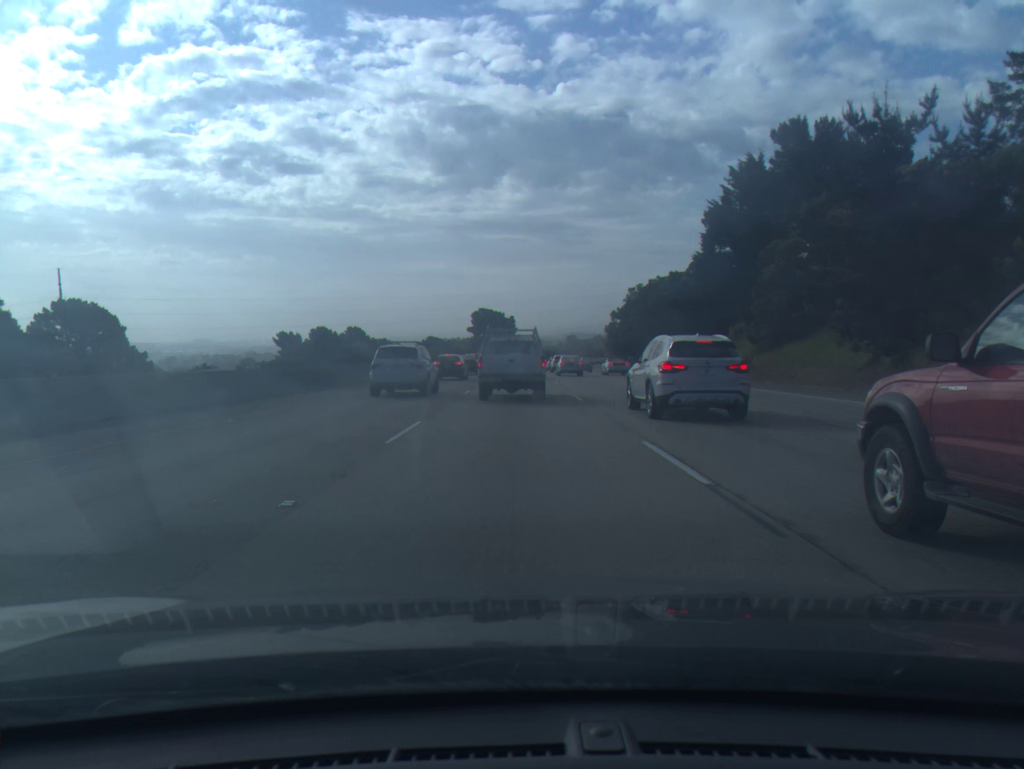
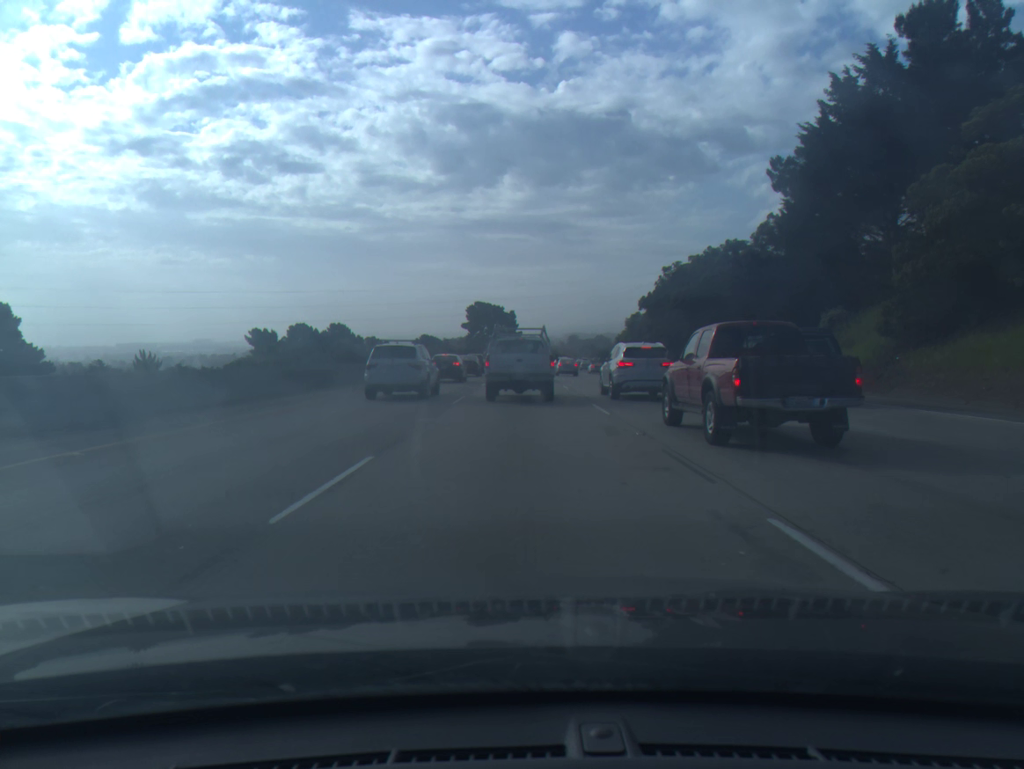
(0.0, +20.0) m; 0°
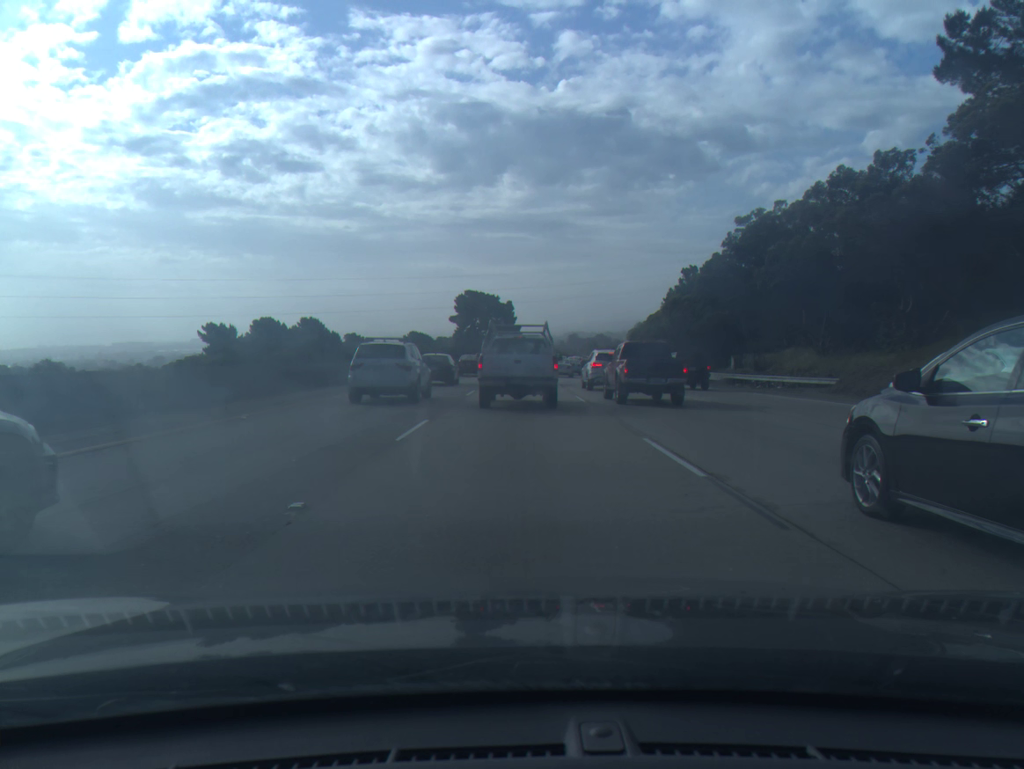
(0.0, +23.5) m; 0°
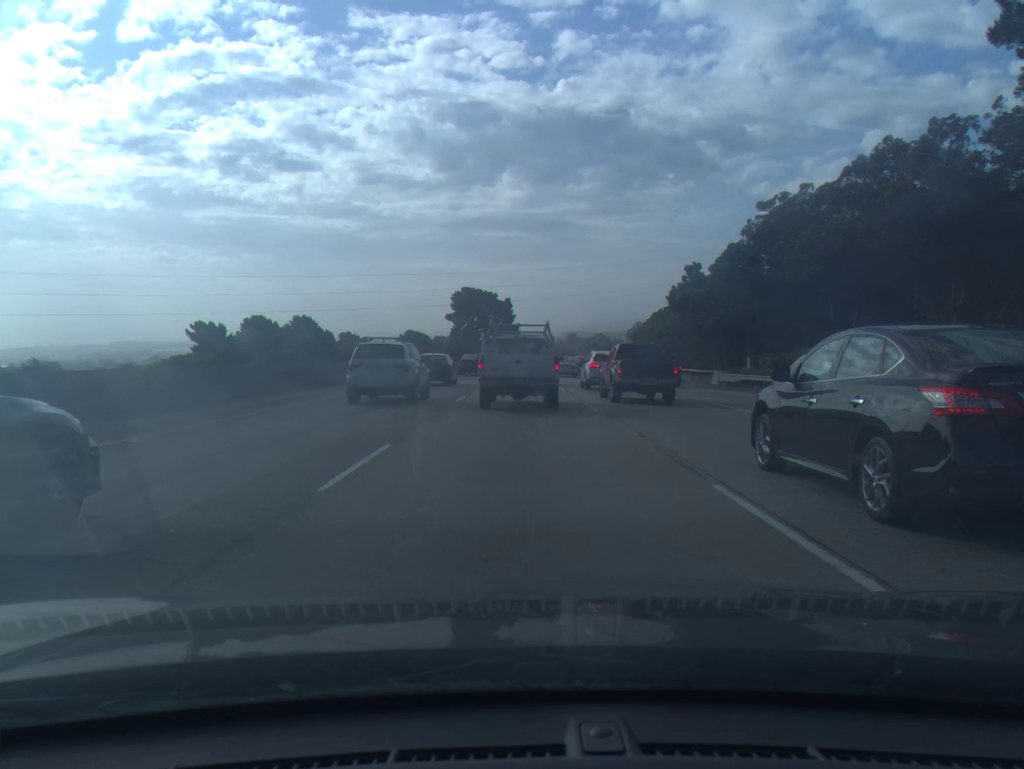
(0.0, +4.3) m; 0°
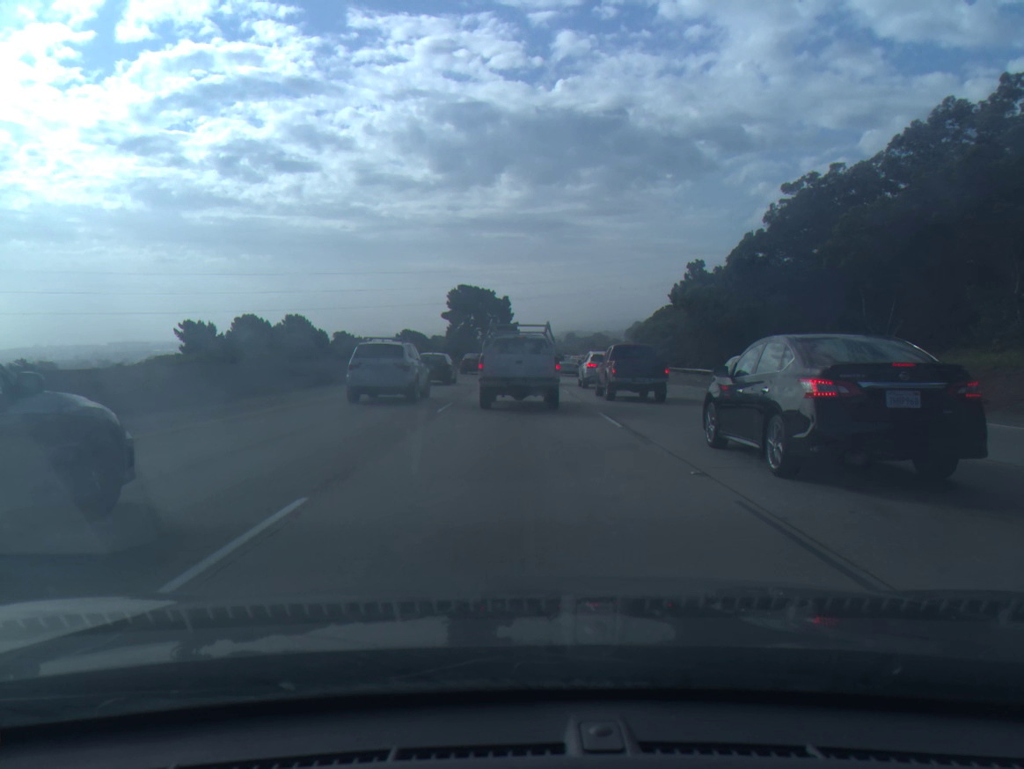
(0.0, +4.2) m; 0°
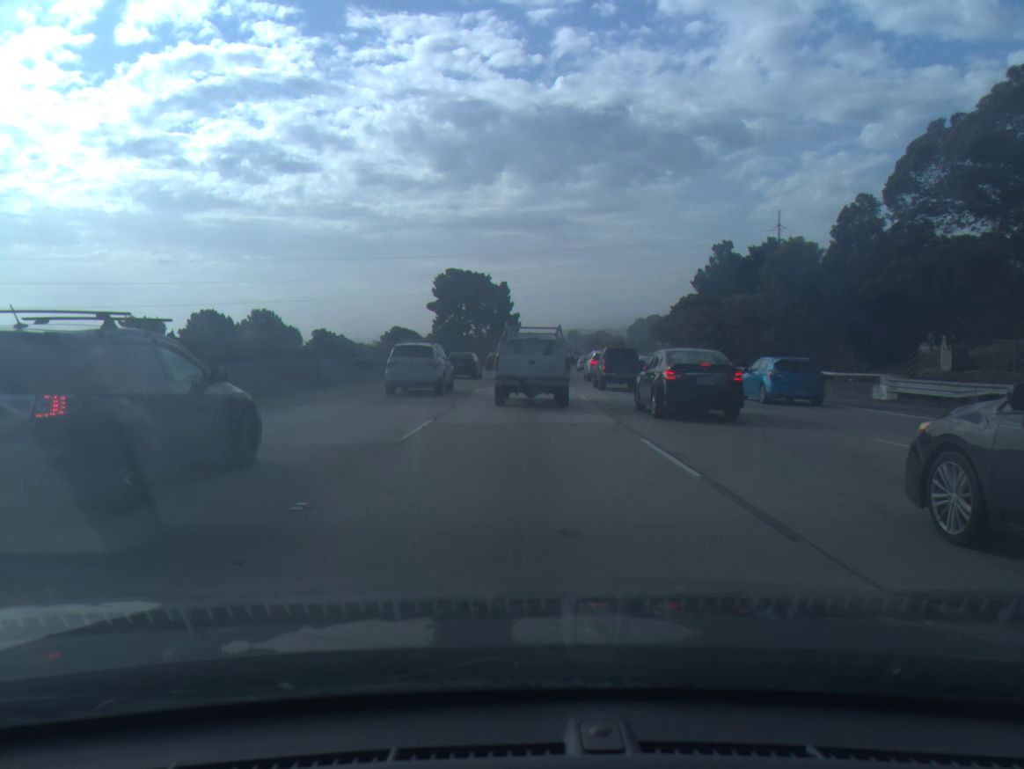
(0.0, +20.6) m; 0°
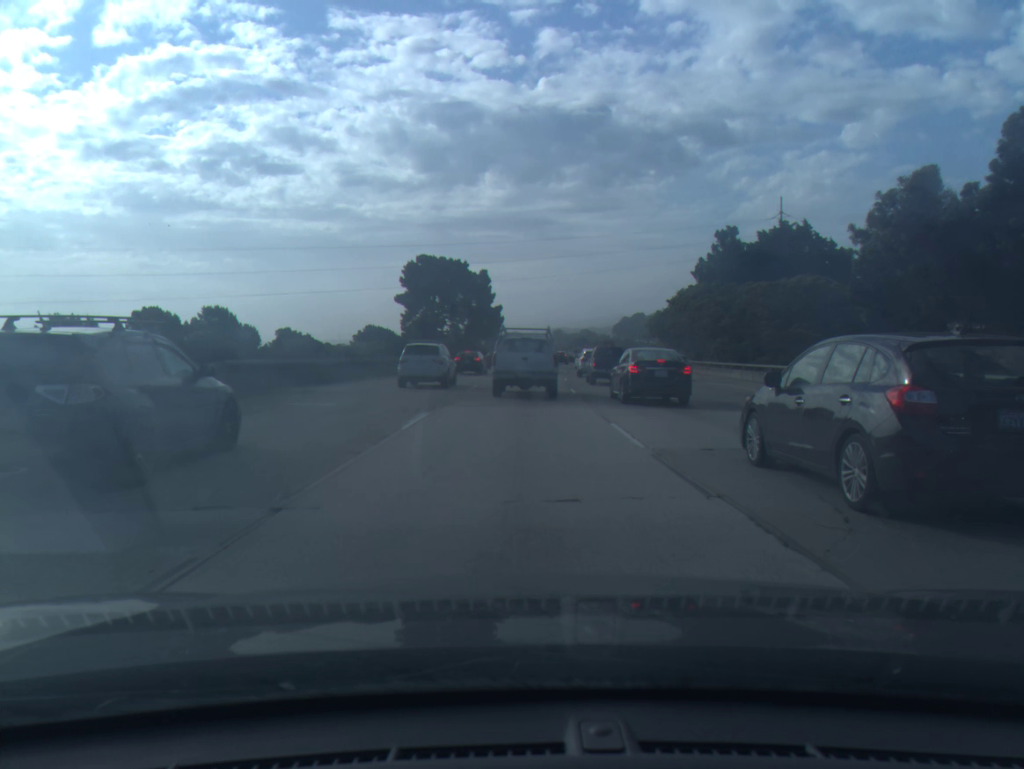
(+0.1, +13.2) m; +1°
